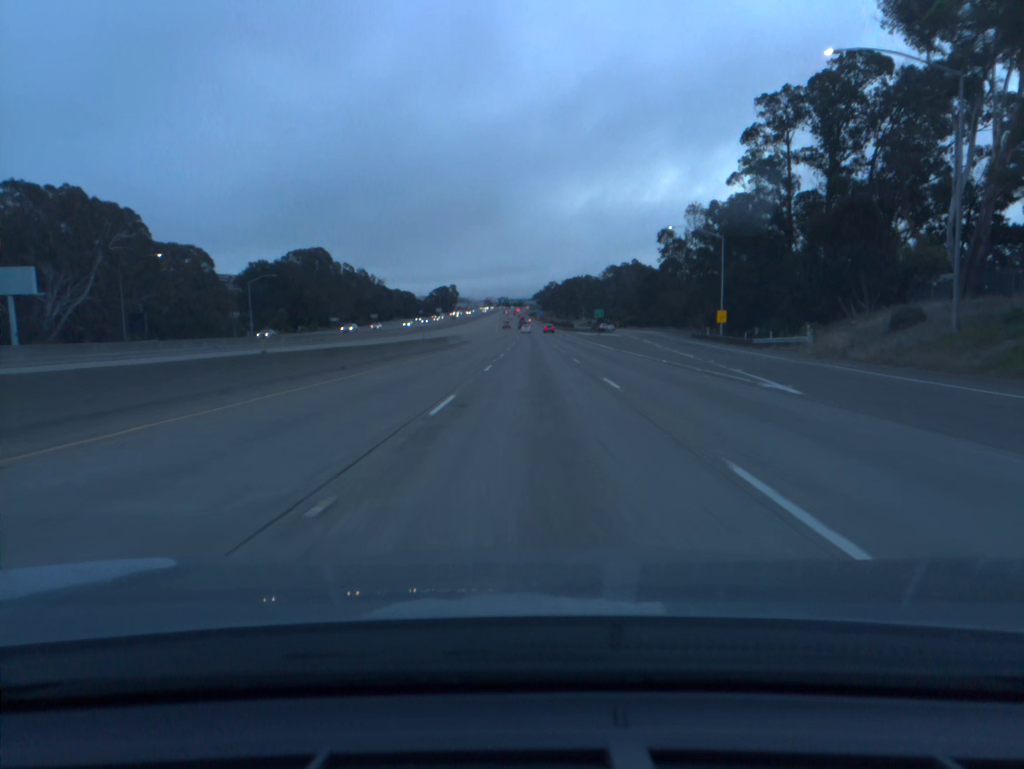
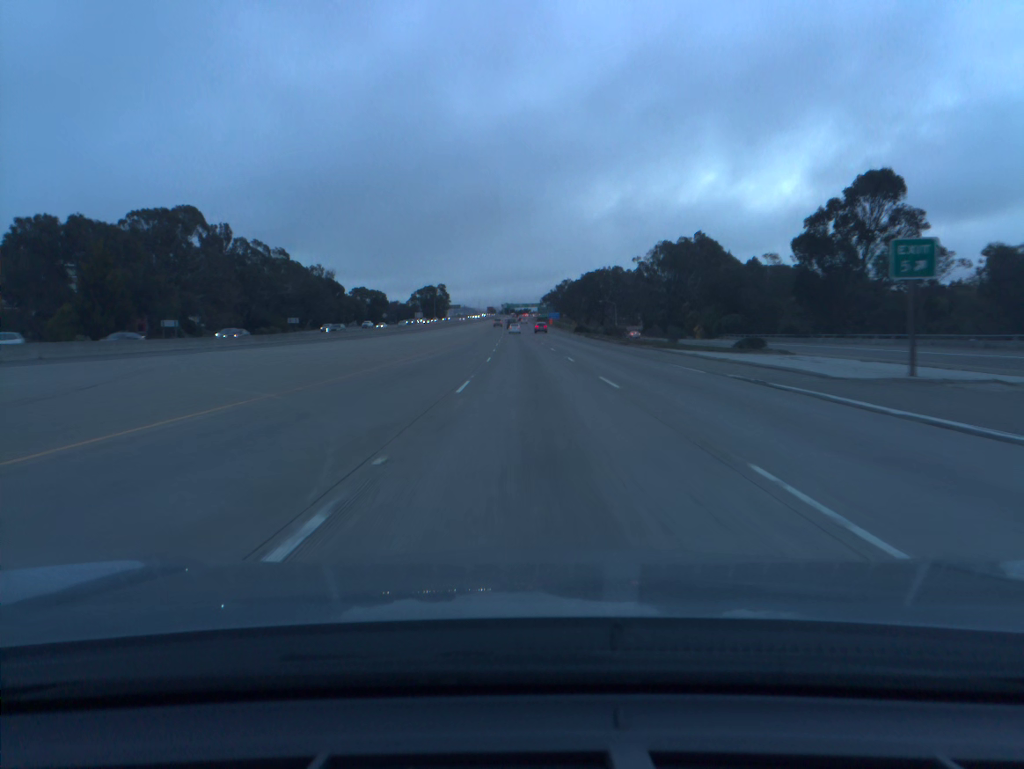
(0.0, +104.5) m; 0°
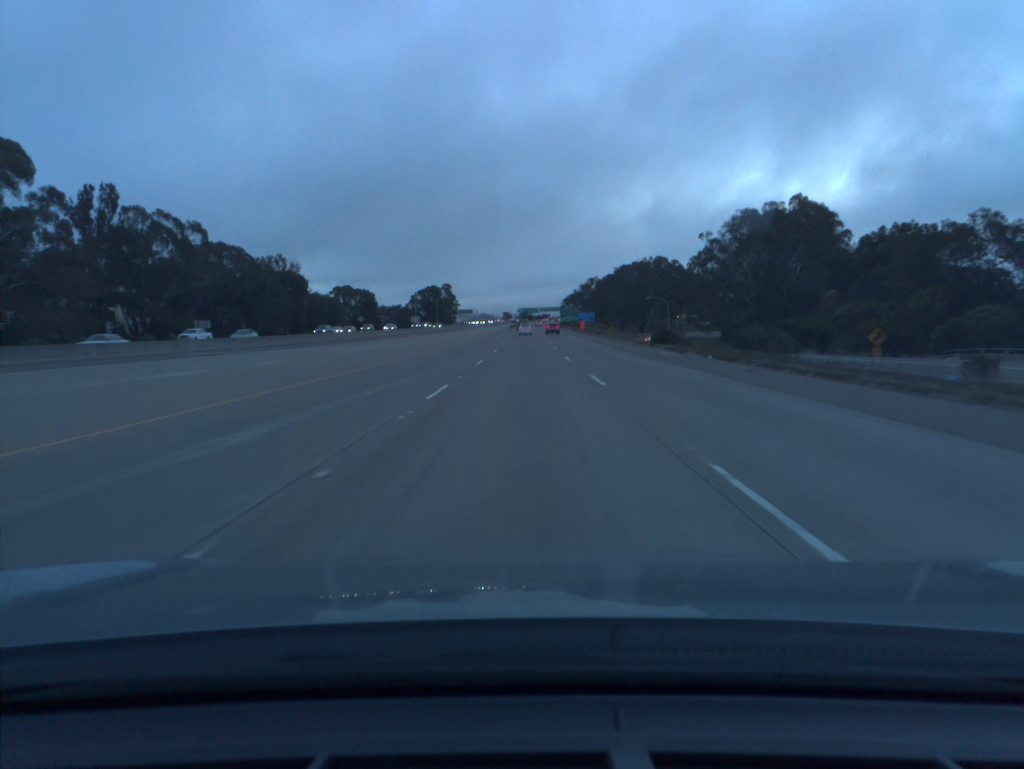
(-0.7, +61.7) m; -1°
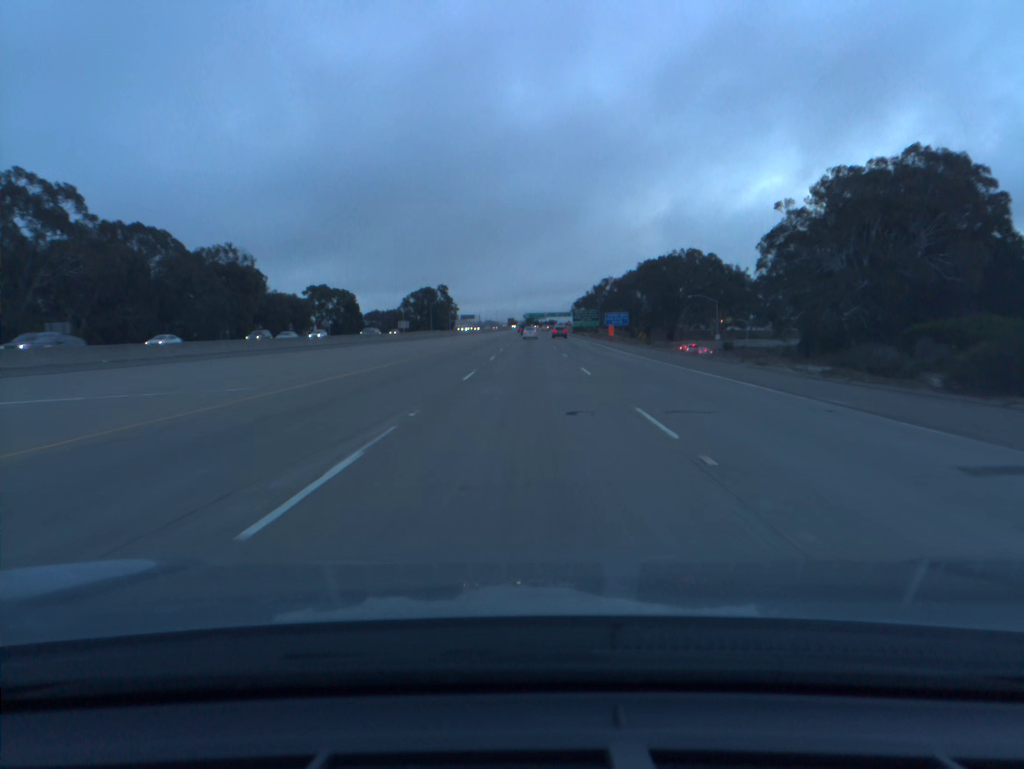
(-0.2, +40.3) m; 0°
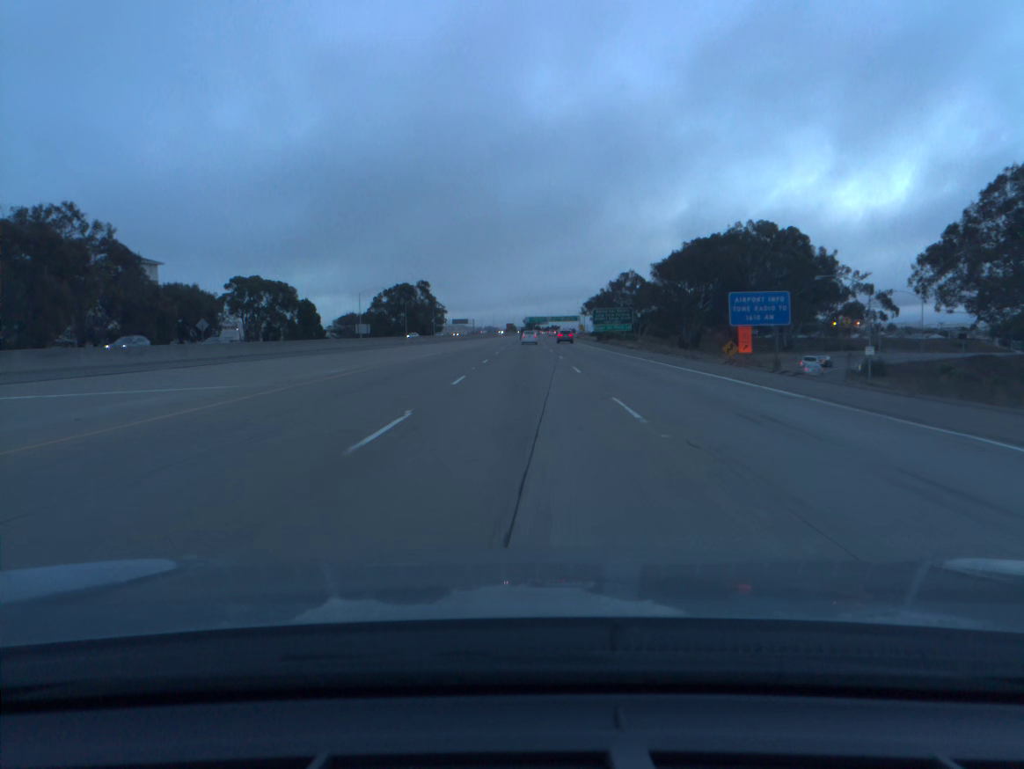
(0.0, +59.2) m; 0°
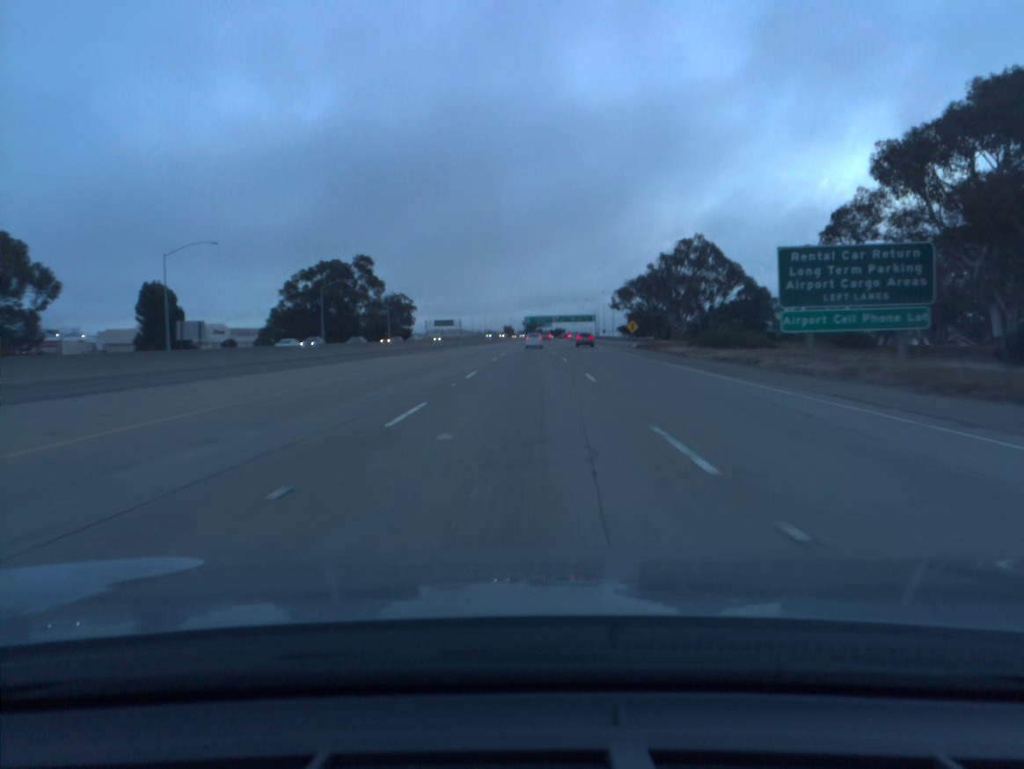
(-0.2, +95.9) m; 0°
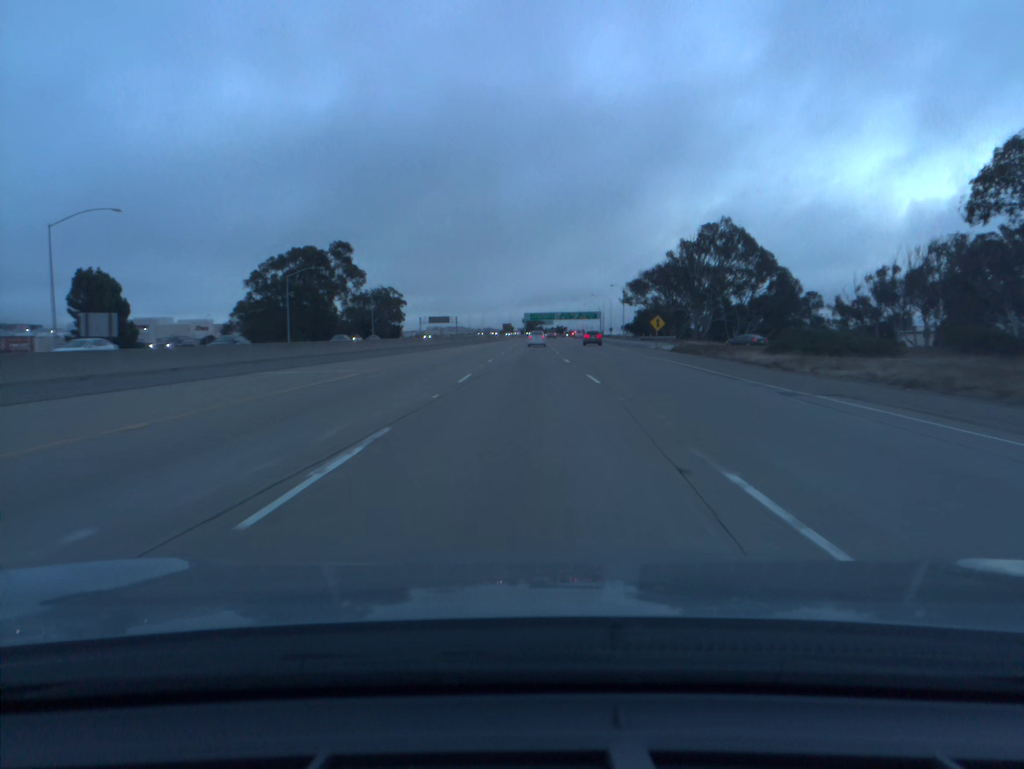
(0.0, +19.0) m; 0°
